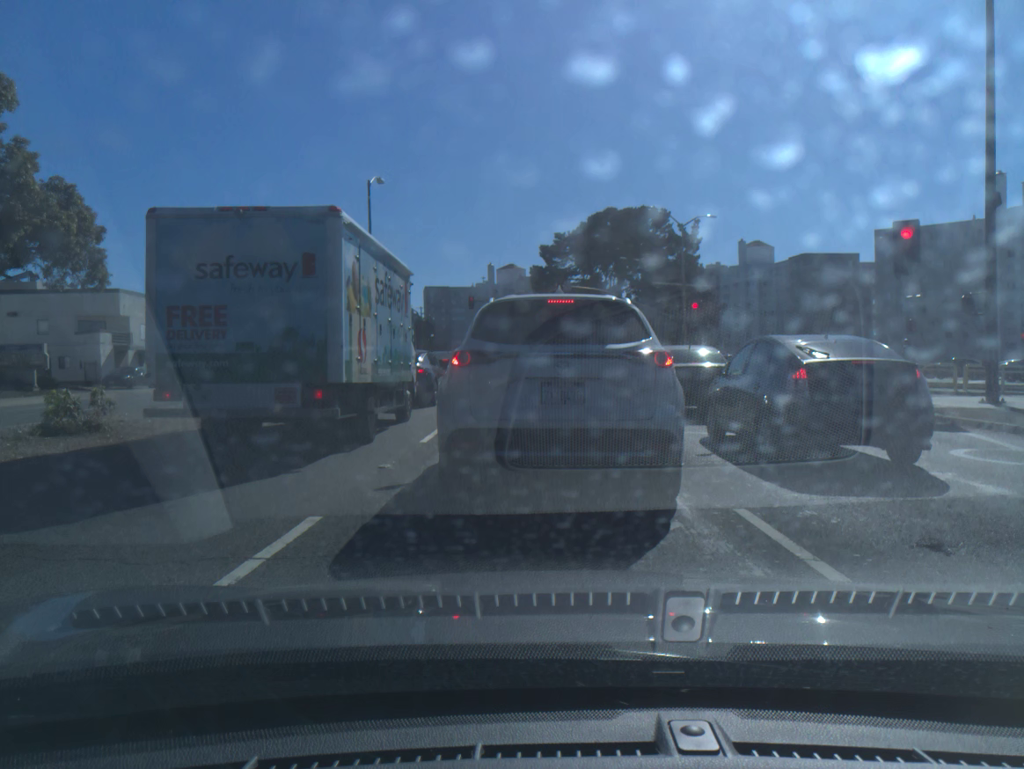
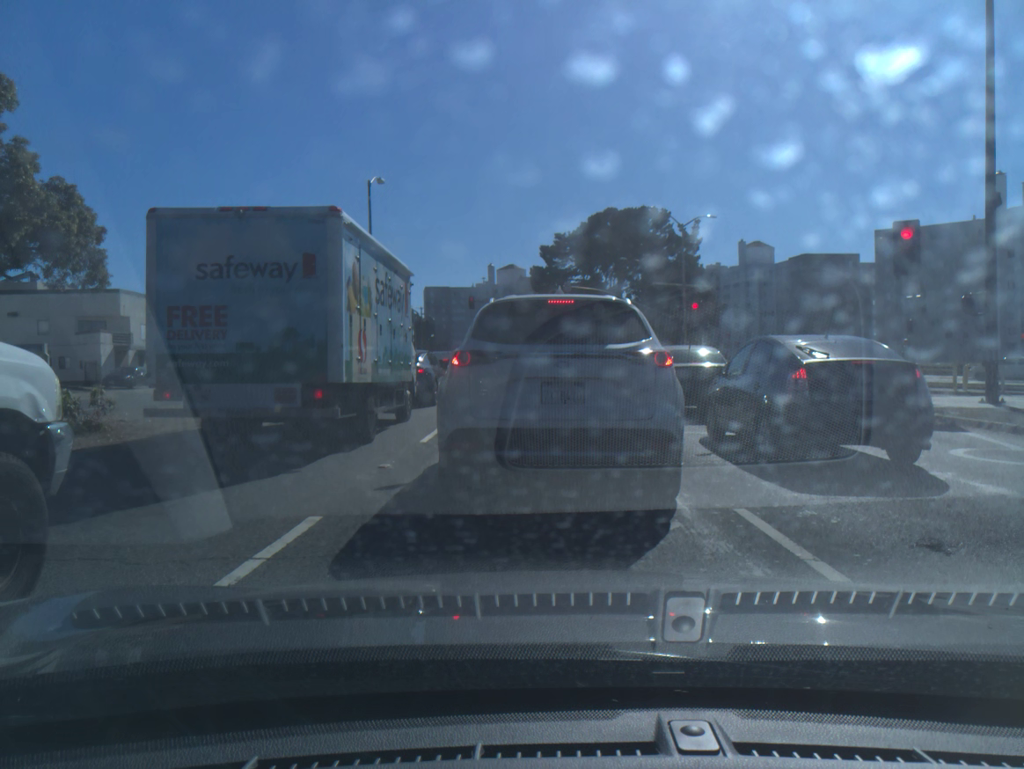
(0.0, 0.0) m; 0°
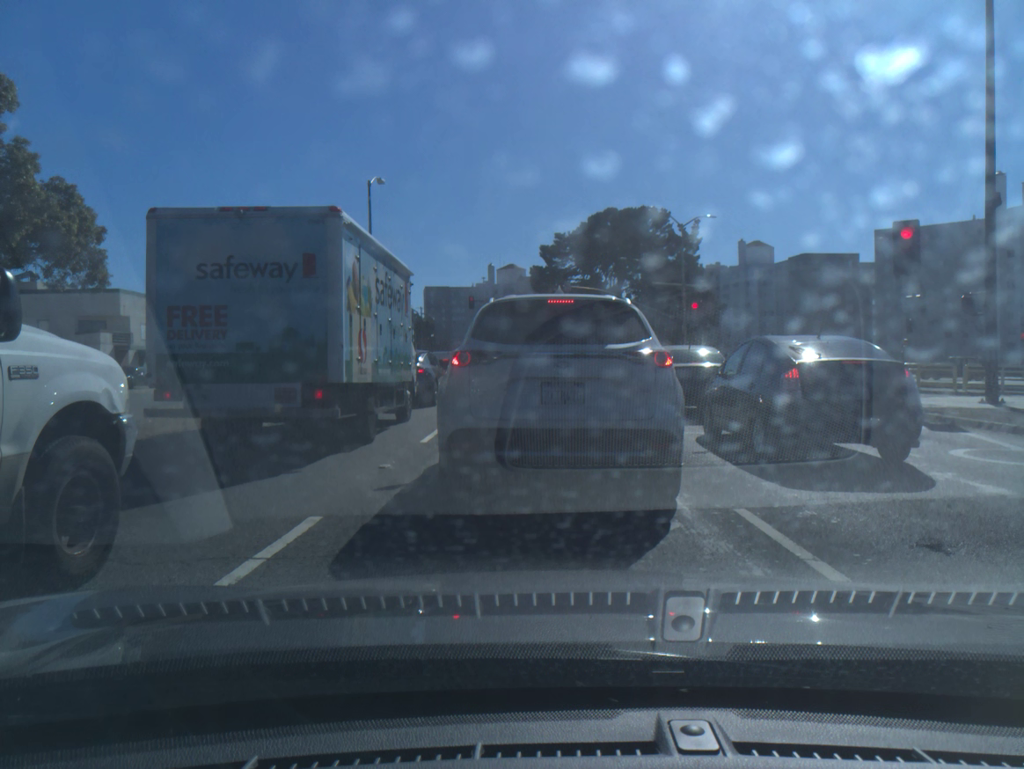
(0.0, 0.0) m; 0°
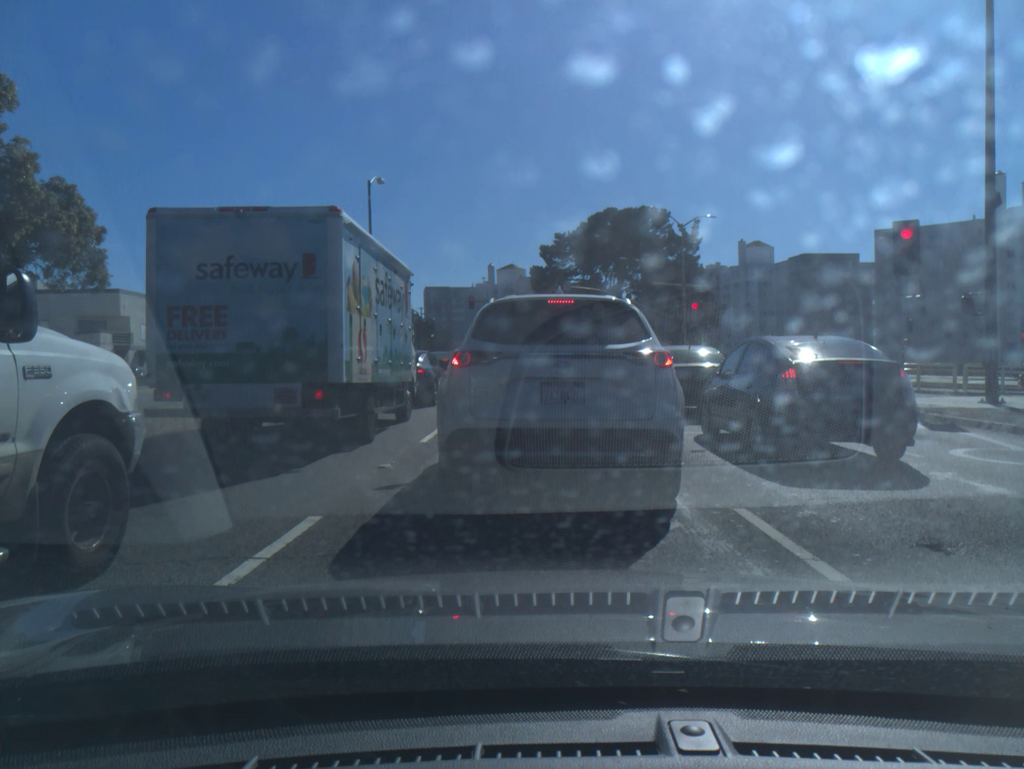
(0.0, 0.0) m; 0°
